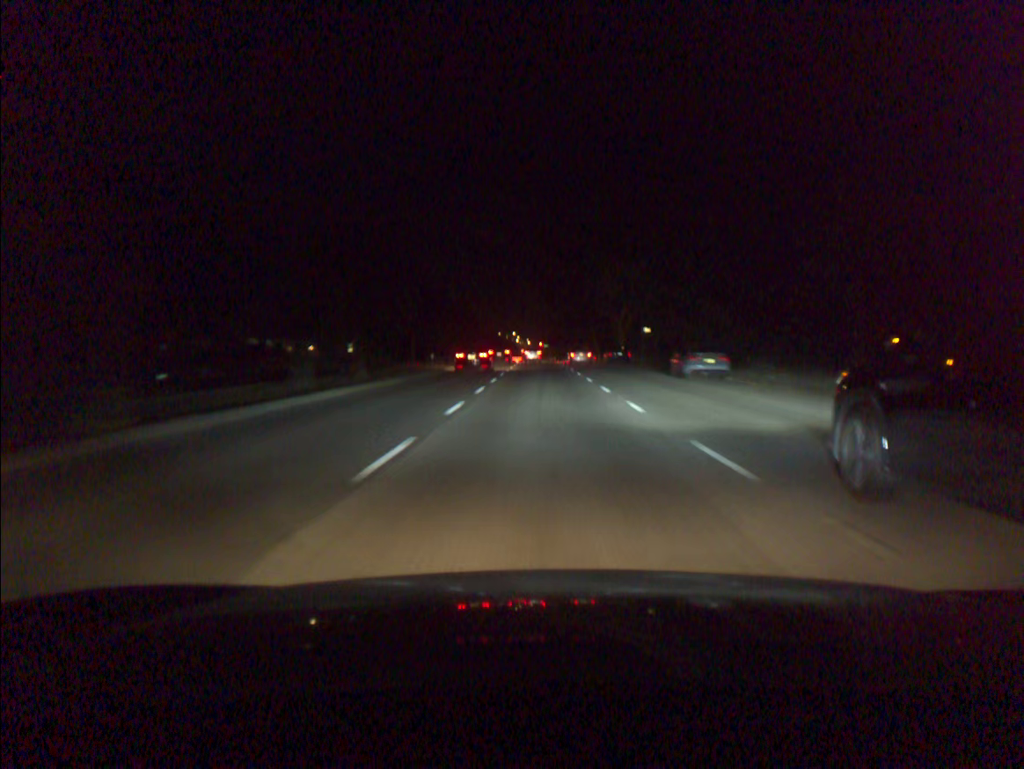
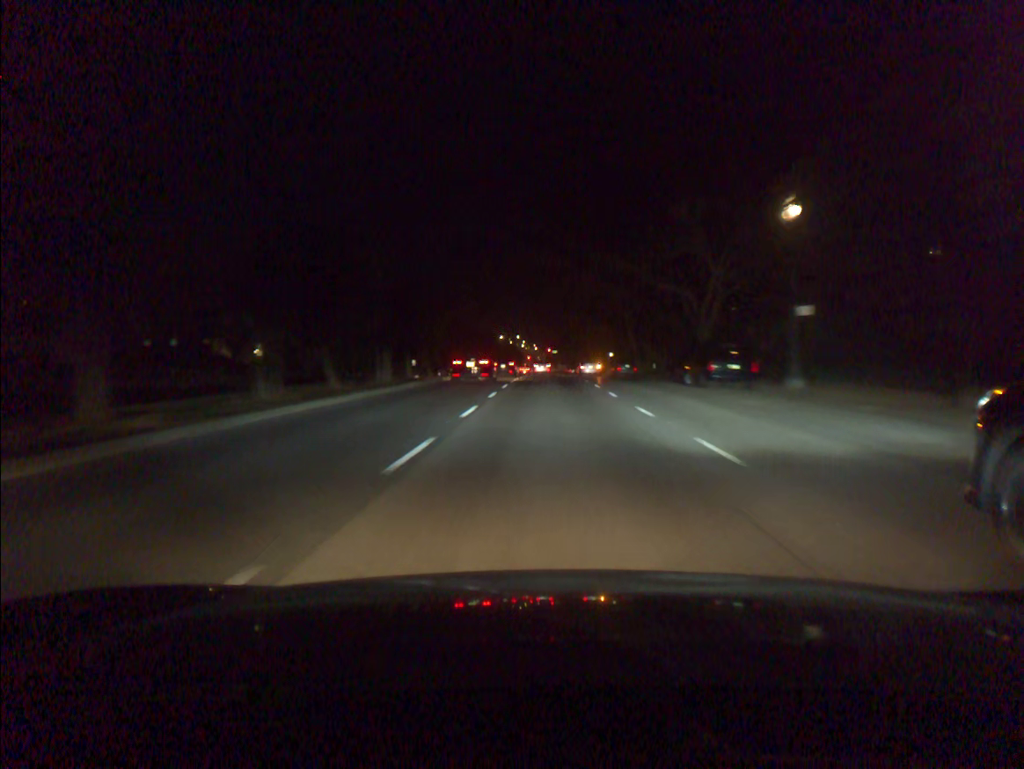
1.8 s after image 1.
(-0.3, +35.1) m; -1°
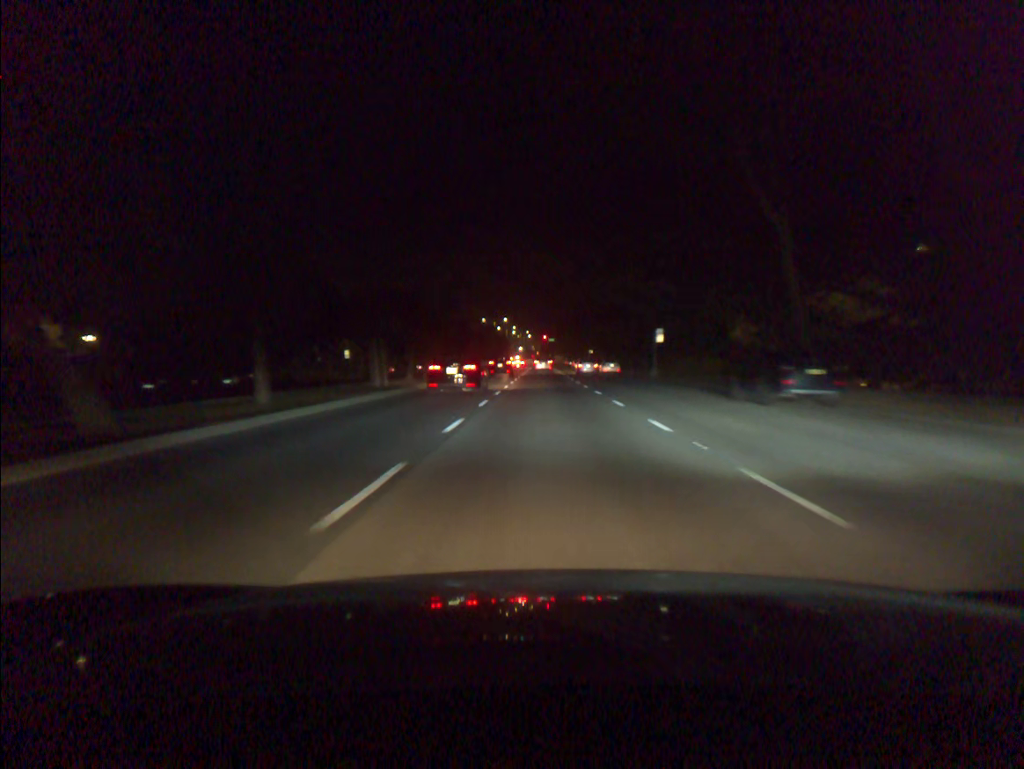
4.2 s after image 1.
(+0.2, +45.5) m; 0°
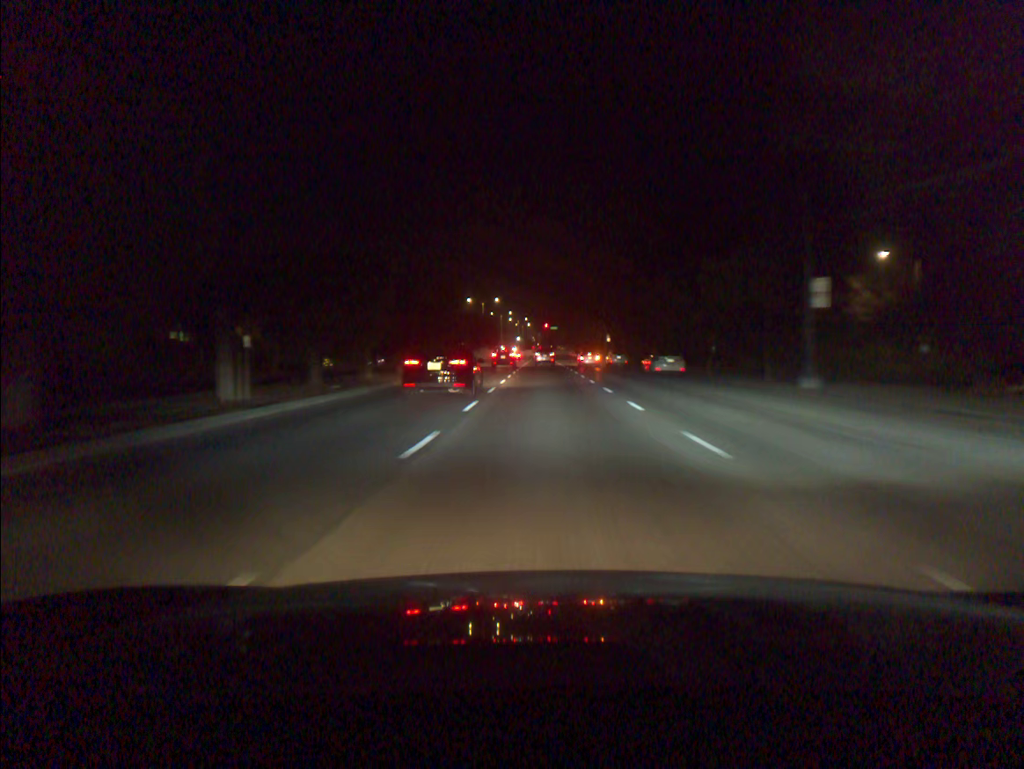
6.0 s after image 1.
(0.0, +33.0) m; 0°
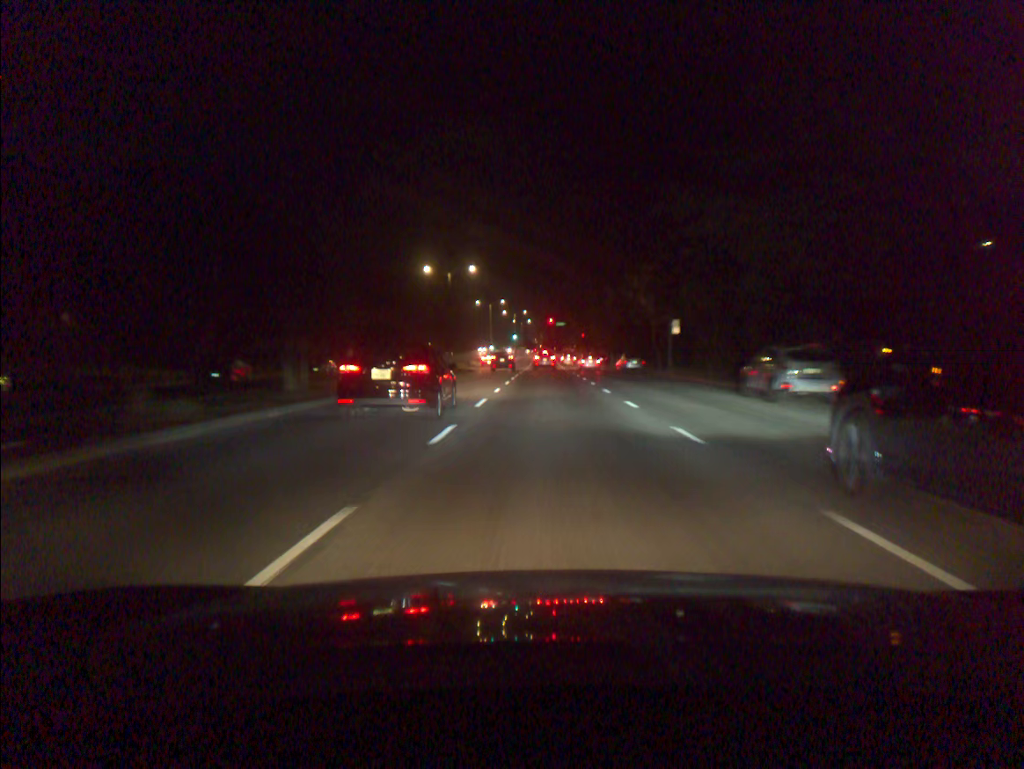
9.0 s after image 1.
(-0.1, +48.9) m; 0°
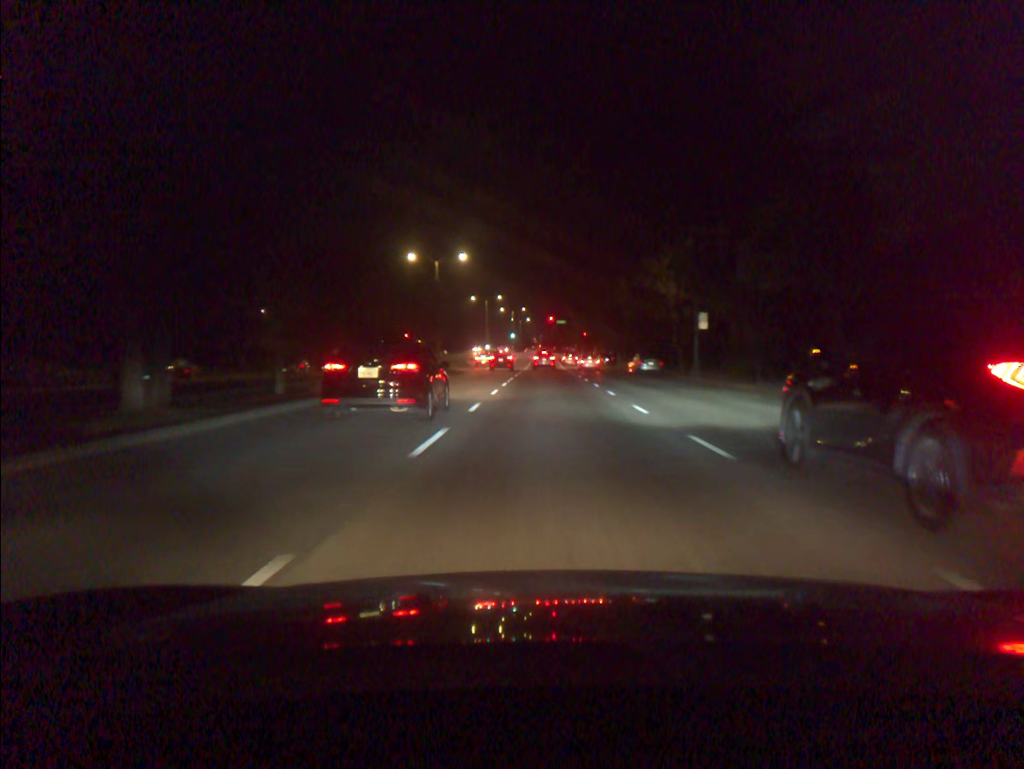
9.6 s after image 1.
(0.0, +8.9) m; 0°
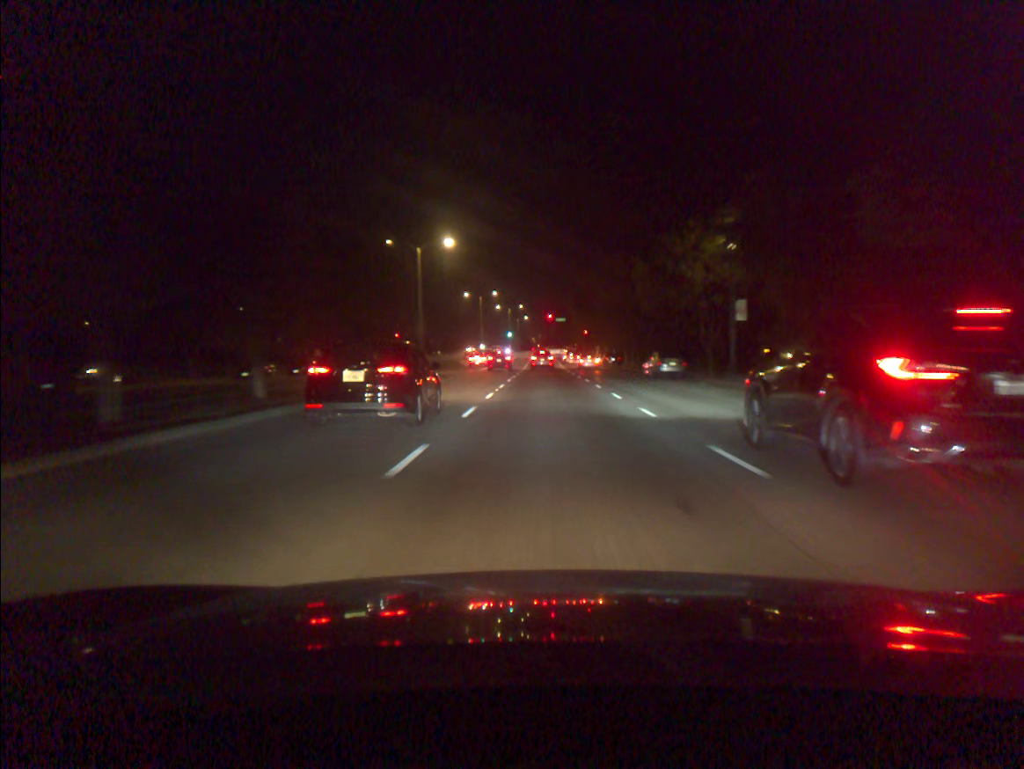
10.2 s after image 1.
(0.0, +8.7) m; 0°
